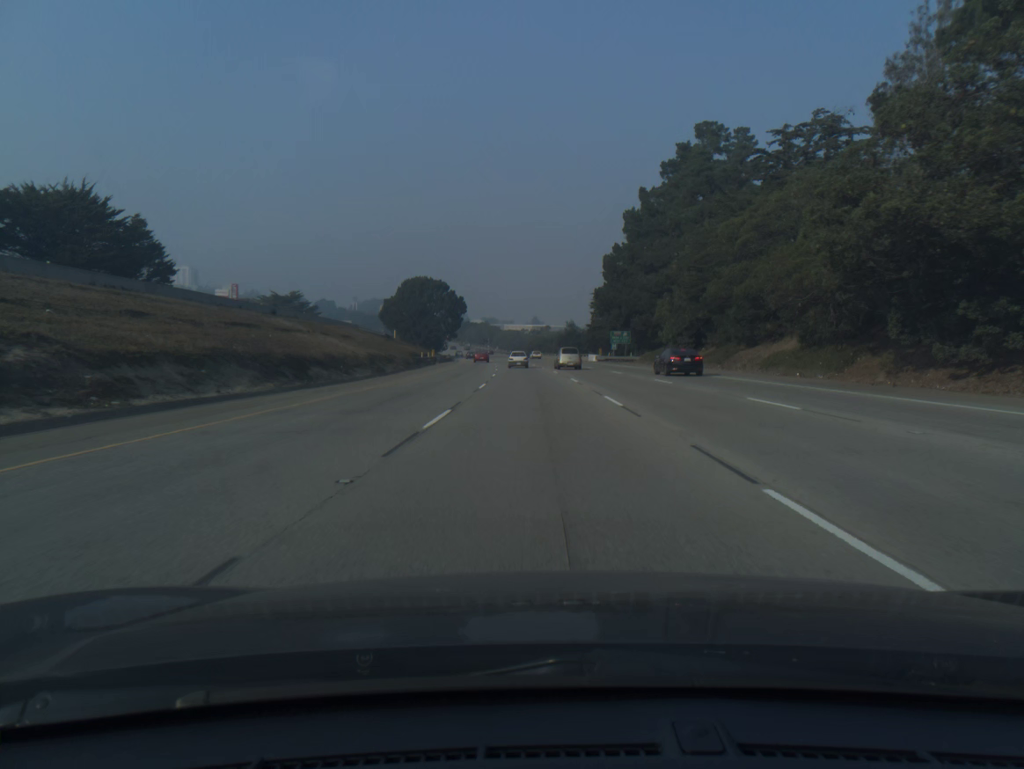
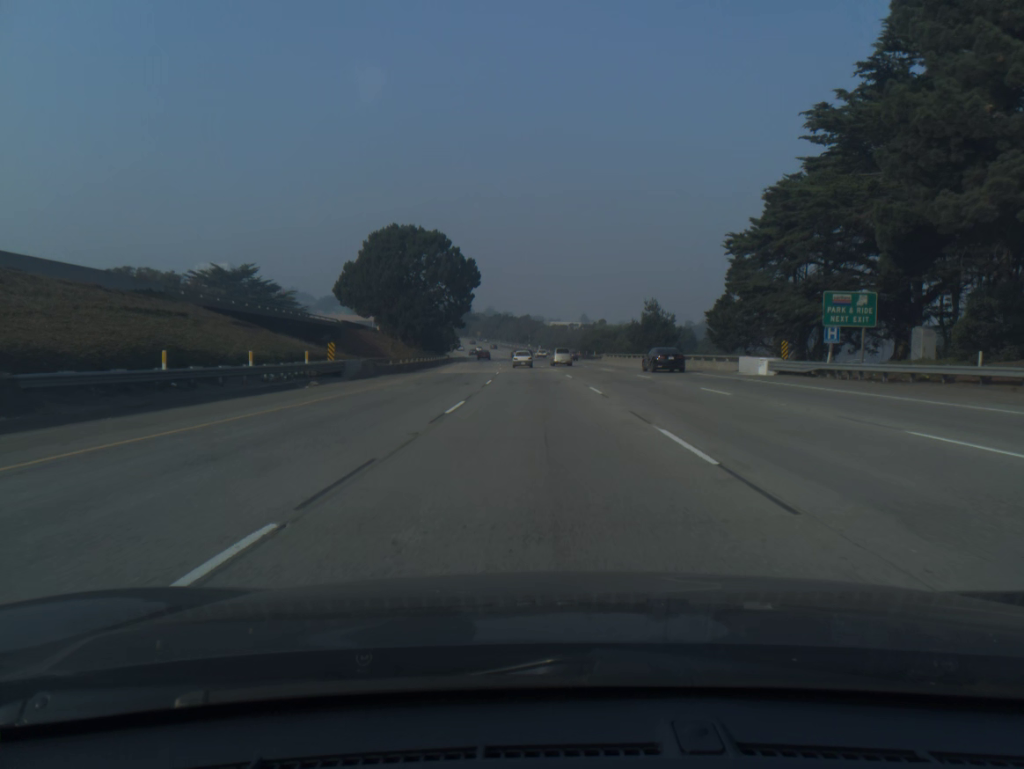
(-2.0, +67.5) m; -3°
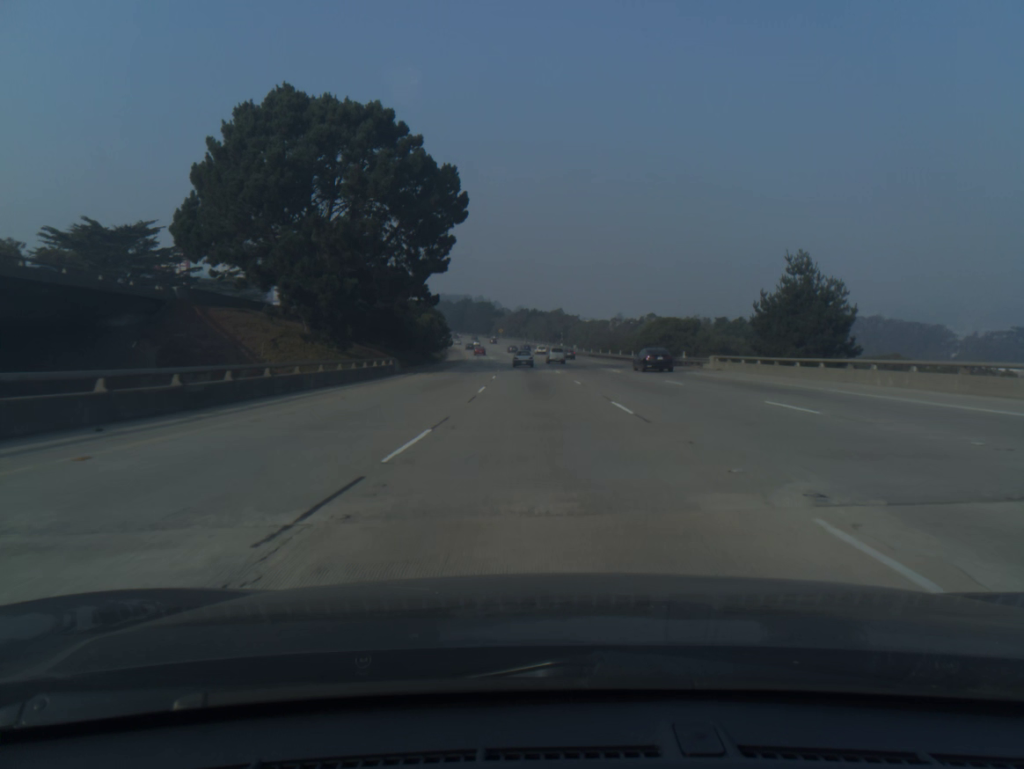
(-1.0, +50.7) m; -2°
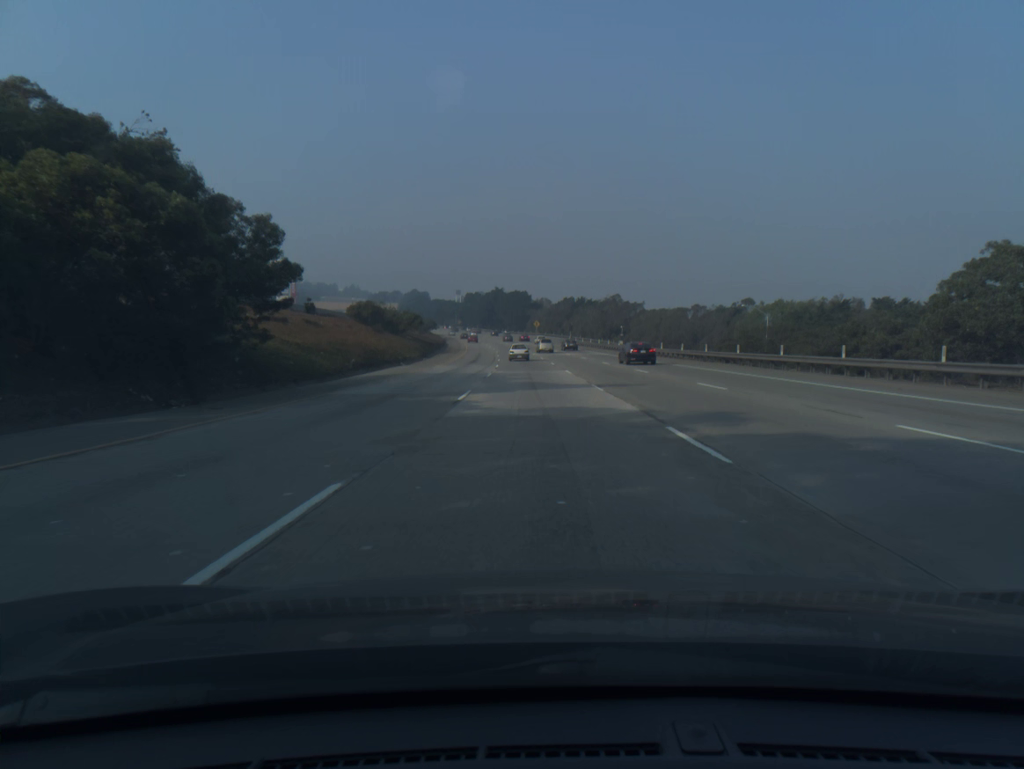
(-1.8, +67.8) m; -3°
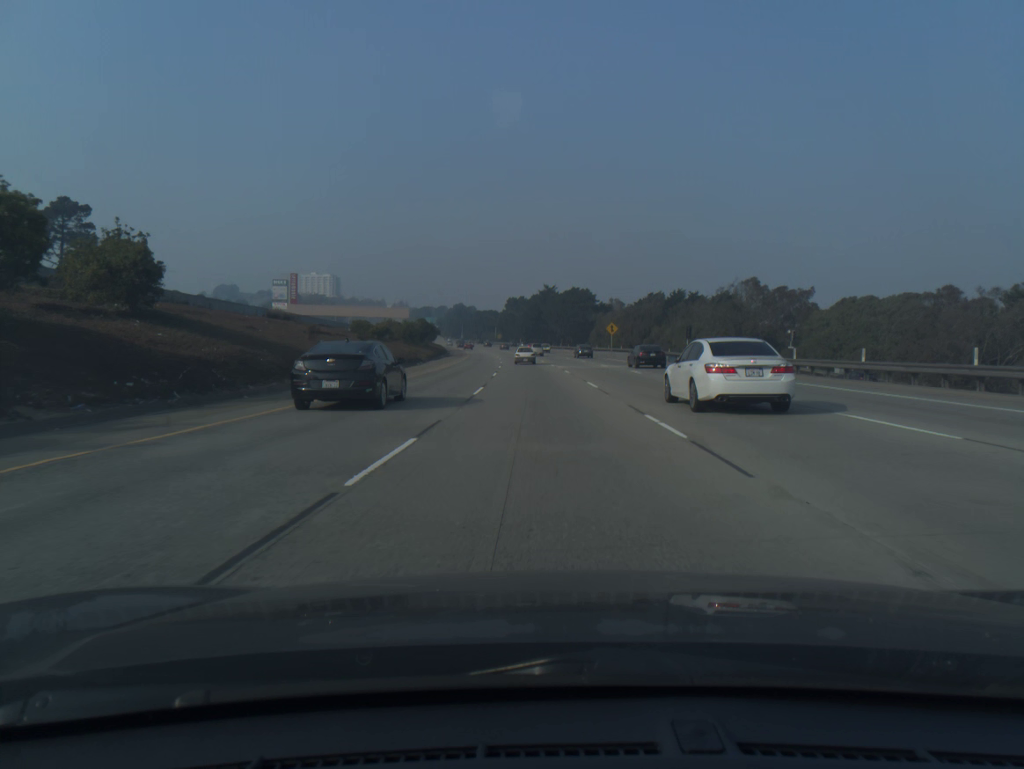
(-3.1, +84.6) m; -4°
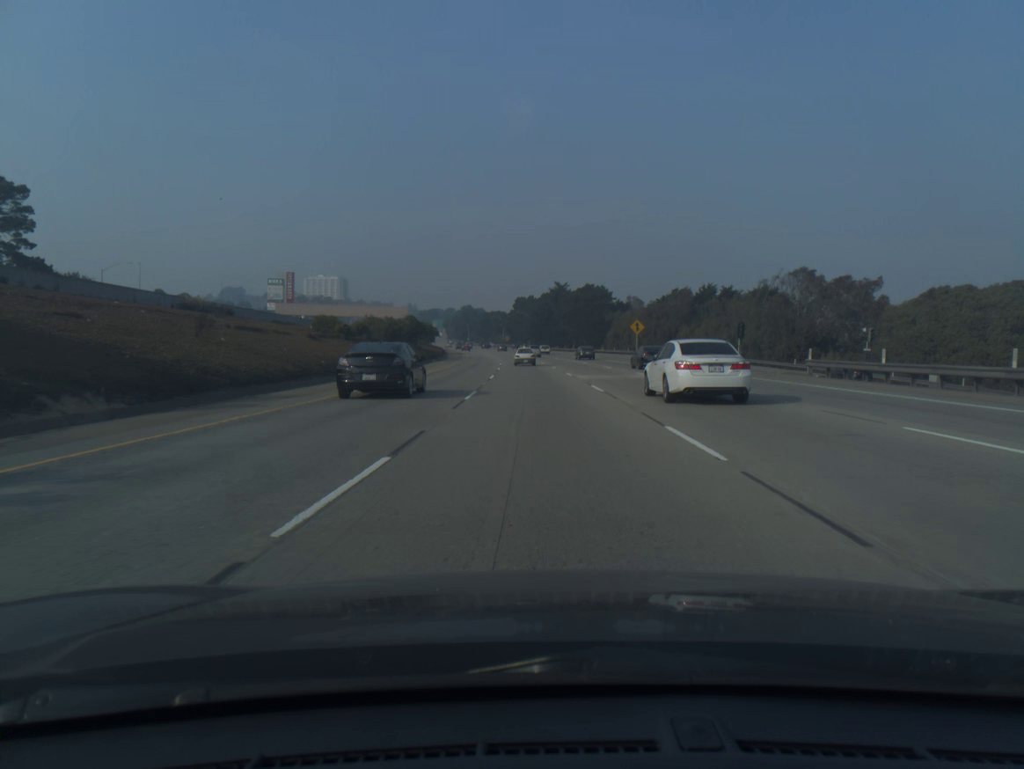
(-0.1, +16.8) m; -1°
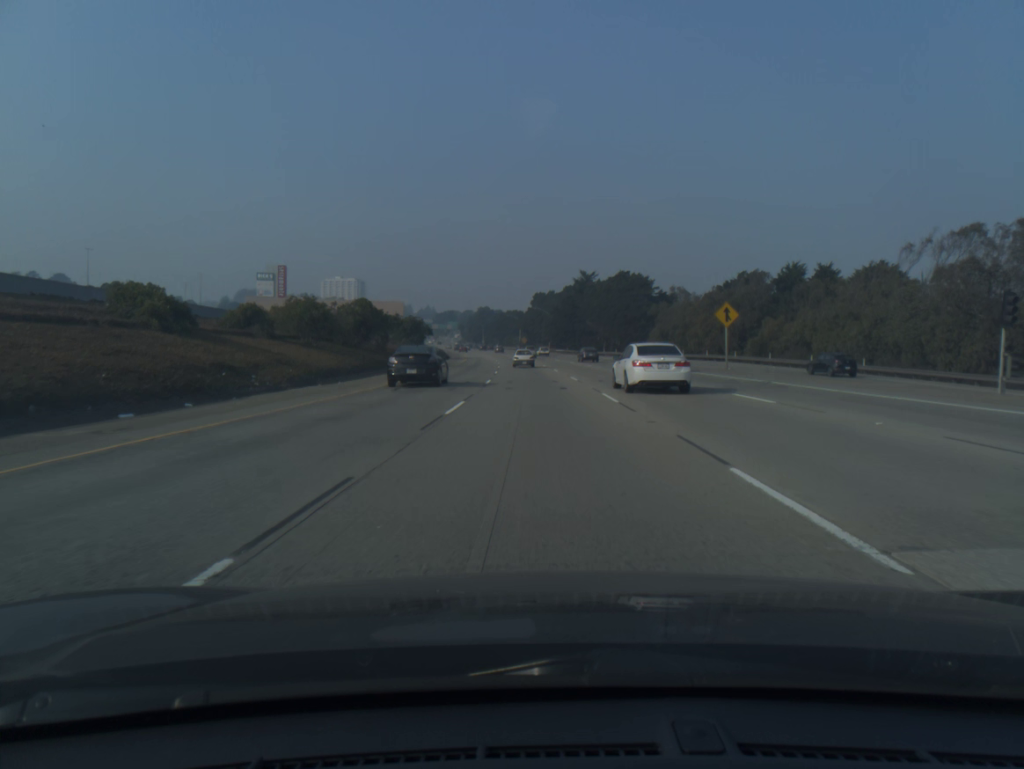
(-0.4, +33.5) m; -1°
